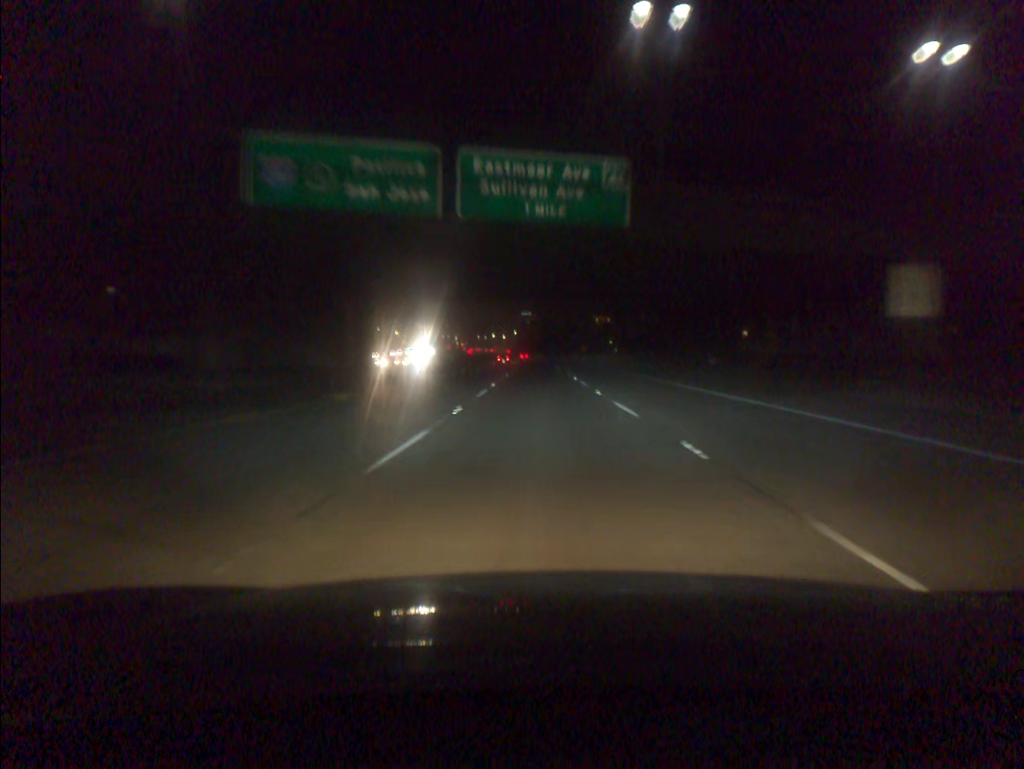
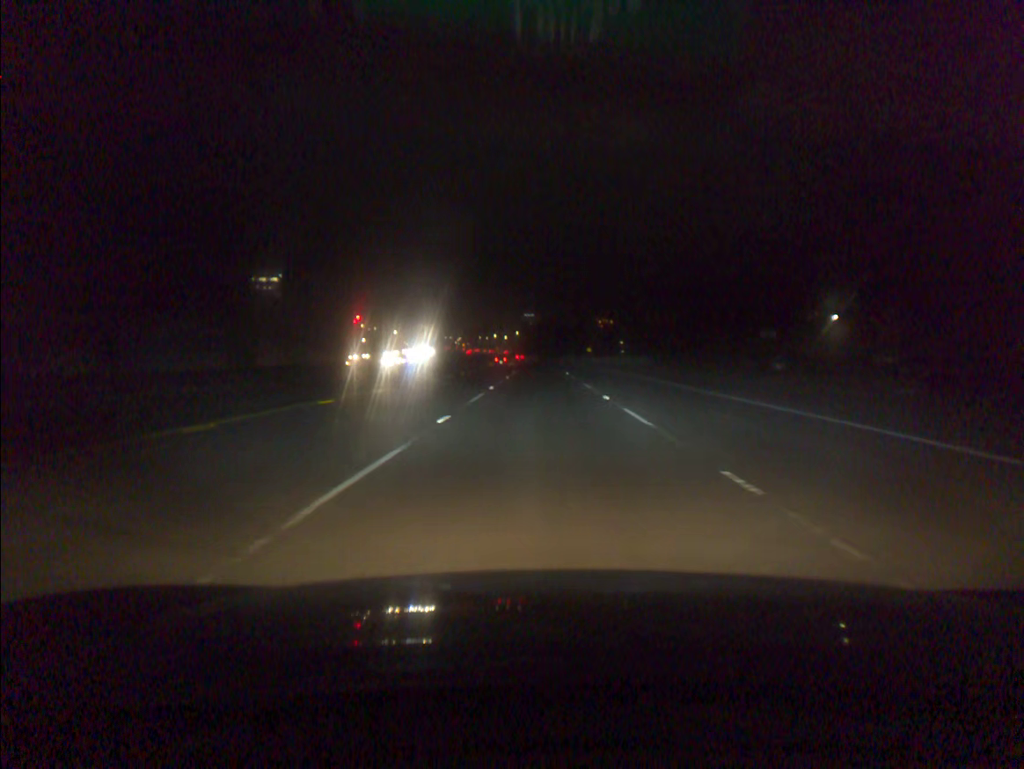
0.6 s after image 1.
(0.0, +16.9) m; 0°
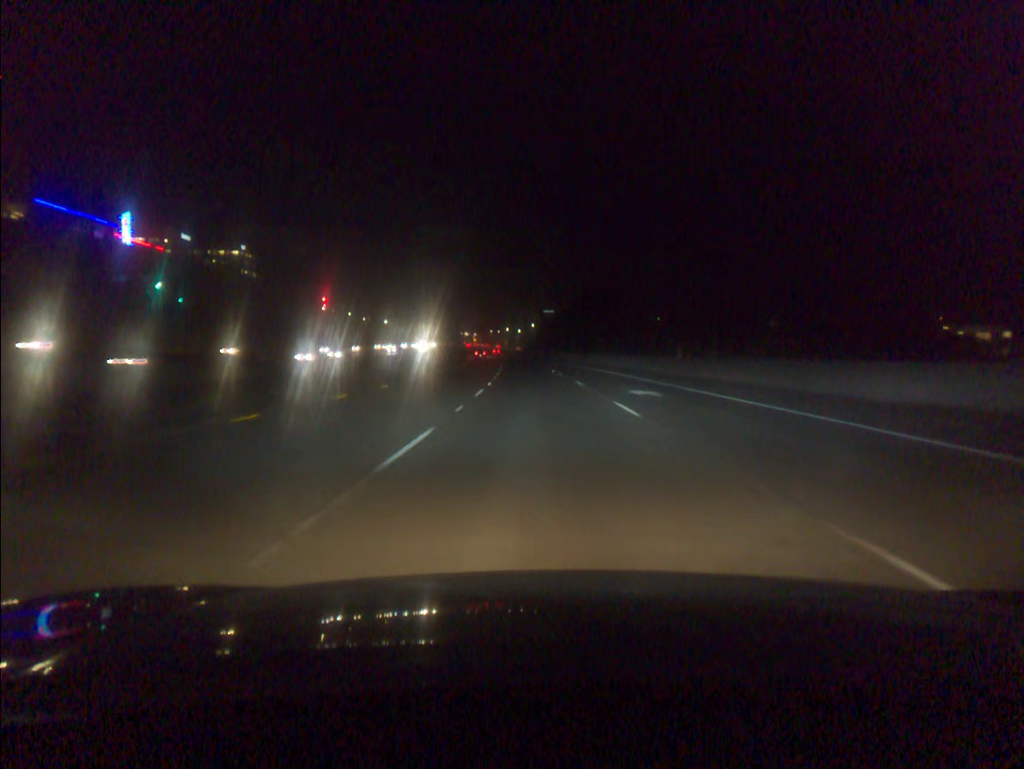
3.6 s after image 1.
(-0.7, +84.5) m; -1°
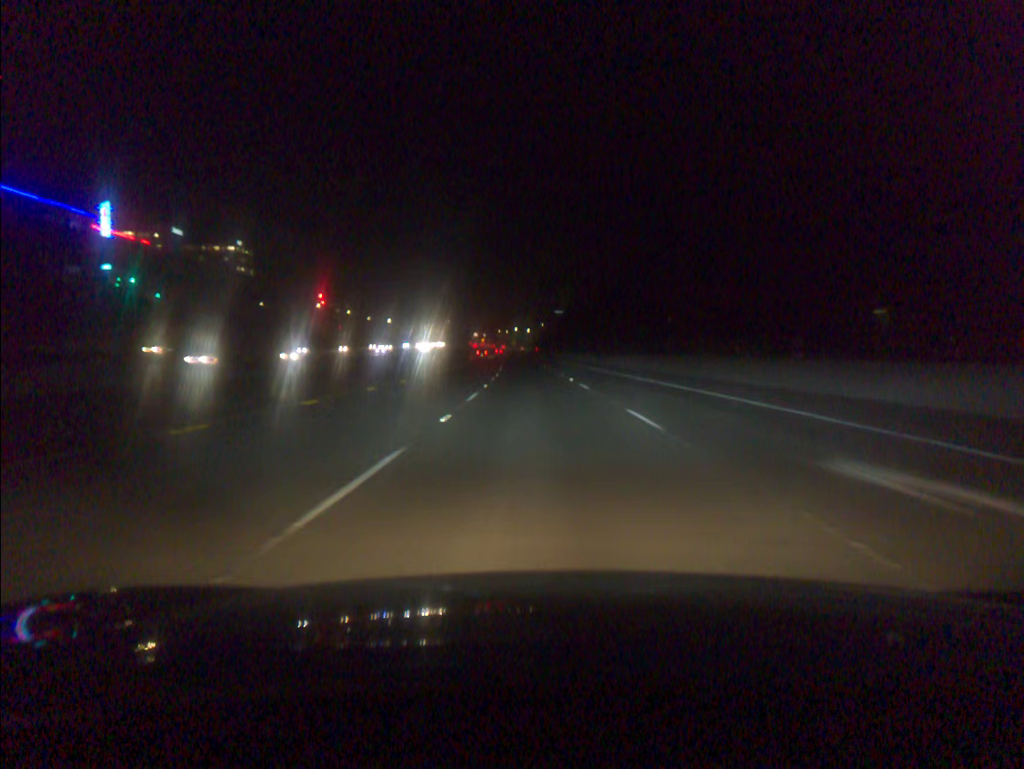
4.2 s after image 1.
(-0.1, +16.9) m; -1°
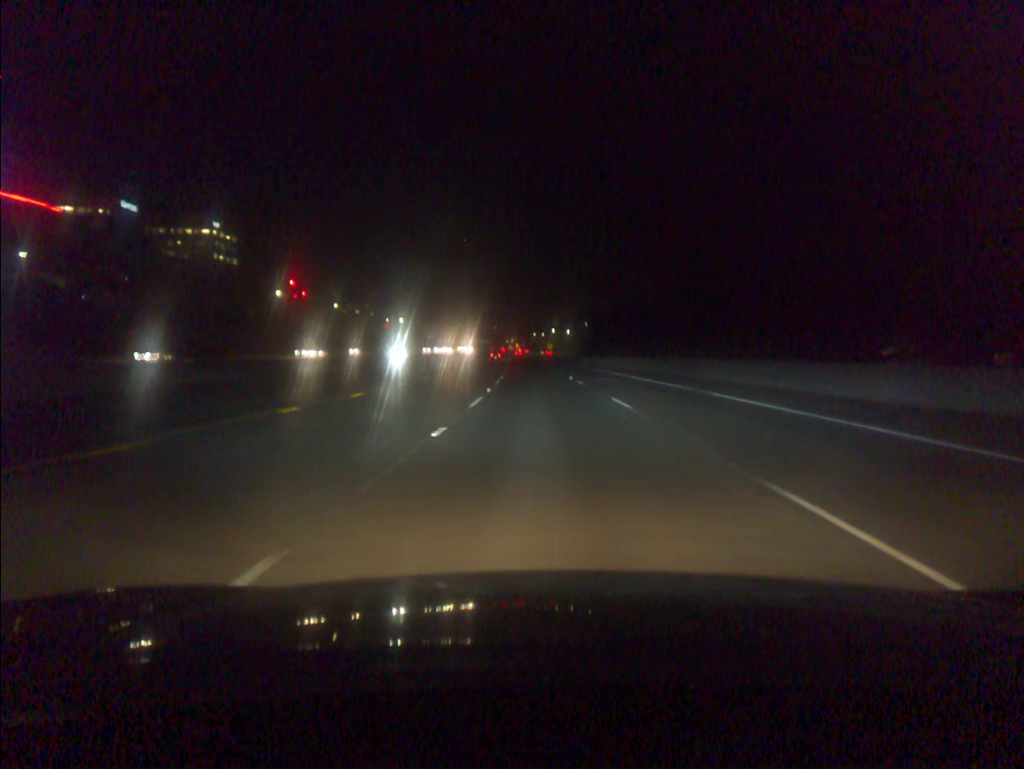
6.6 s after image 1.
(-1.8, +67.7) m; -3°
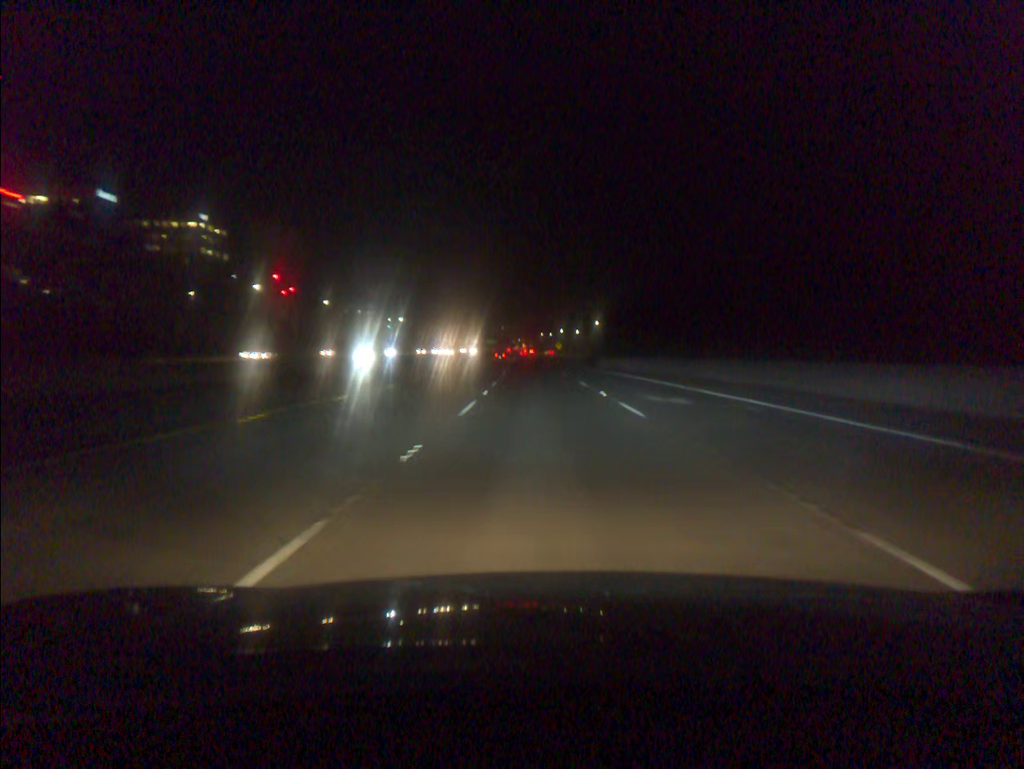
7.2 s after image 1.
(-0.1, +16.9) m; -1°
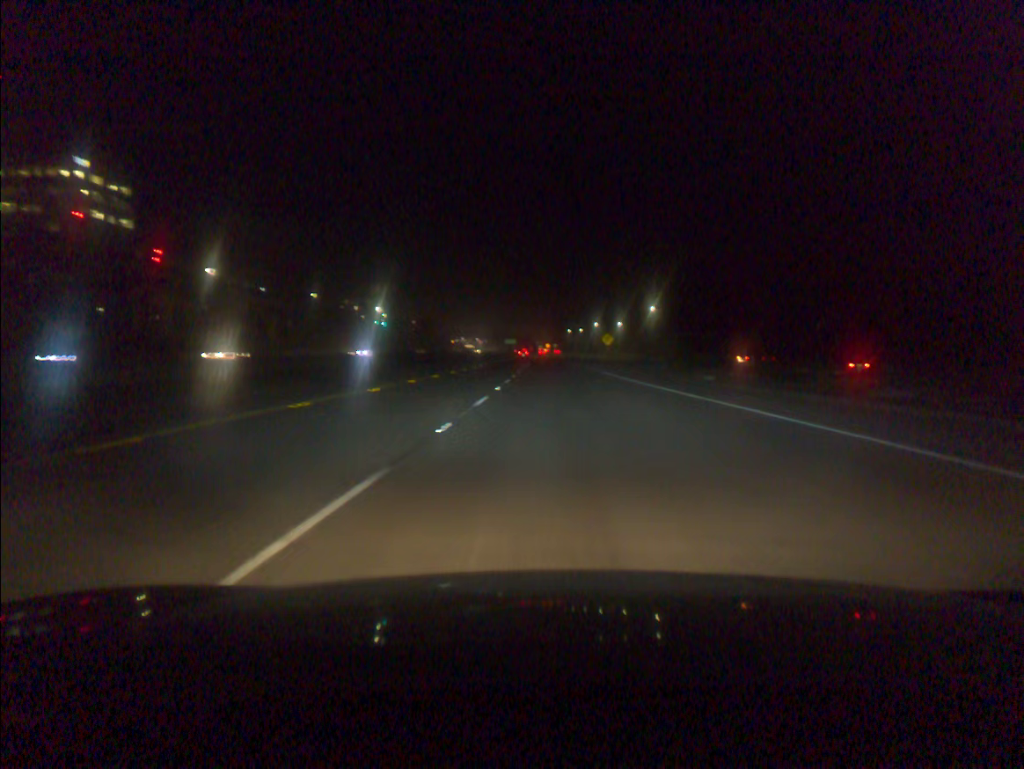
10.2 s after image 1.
(-1.5, +84.5) m; -2°
